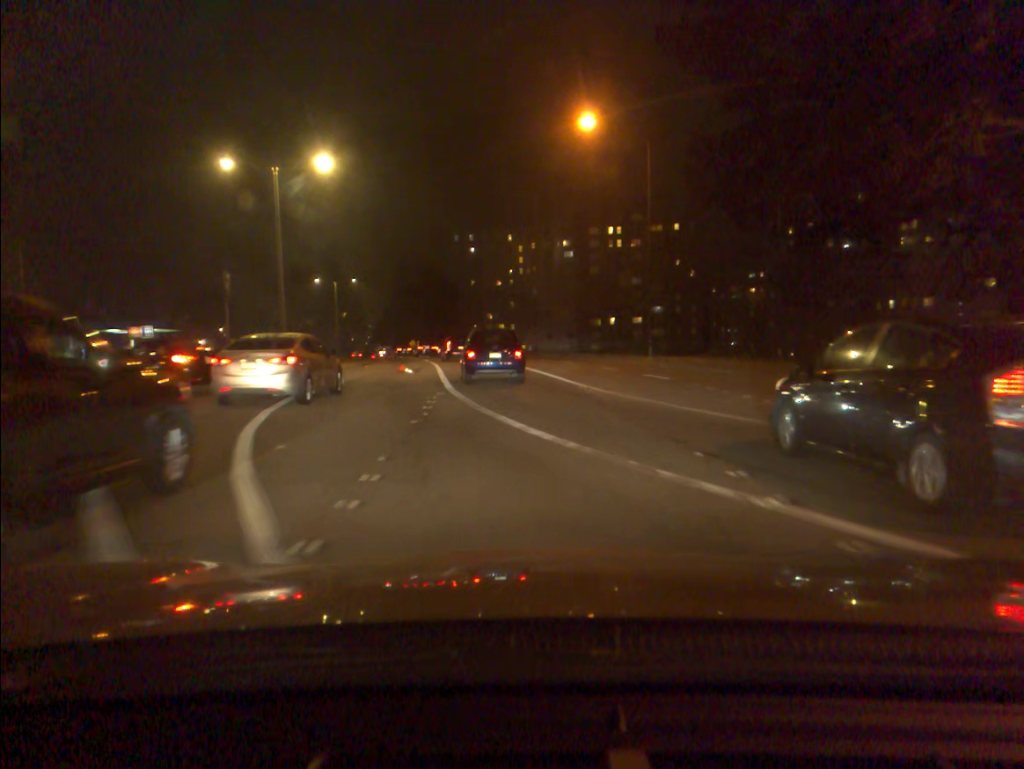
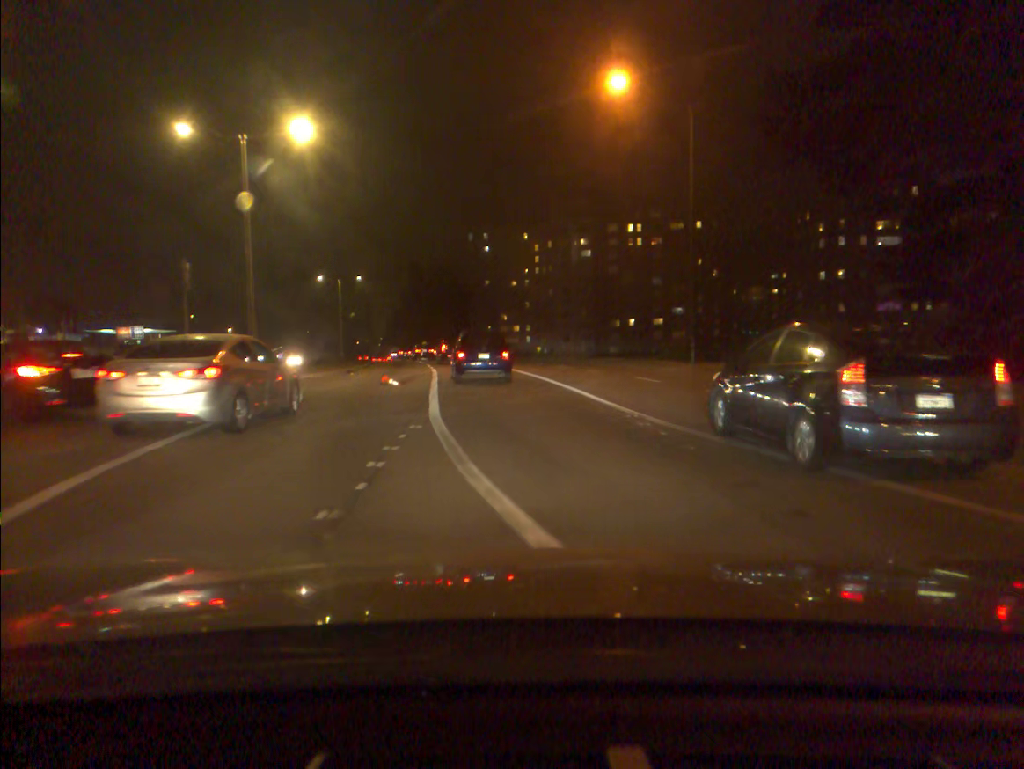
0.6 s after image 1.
(-0.1, +6.2) m; -1°
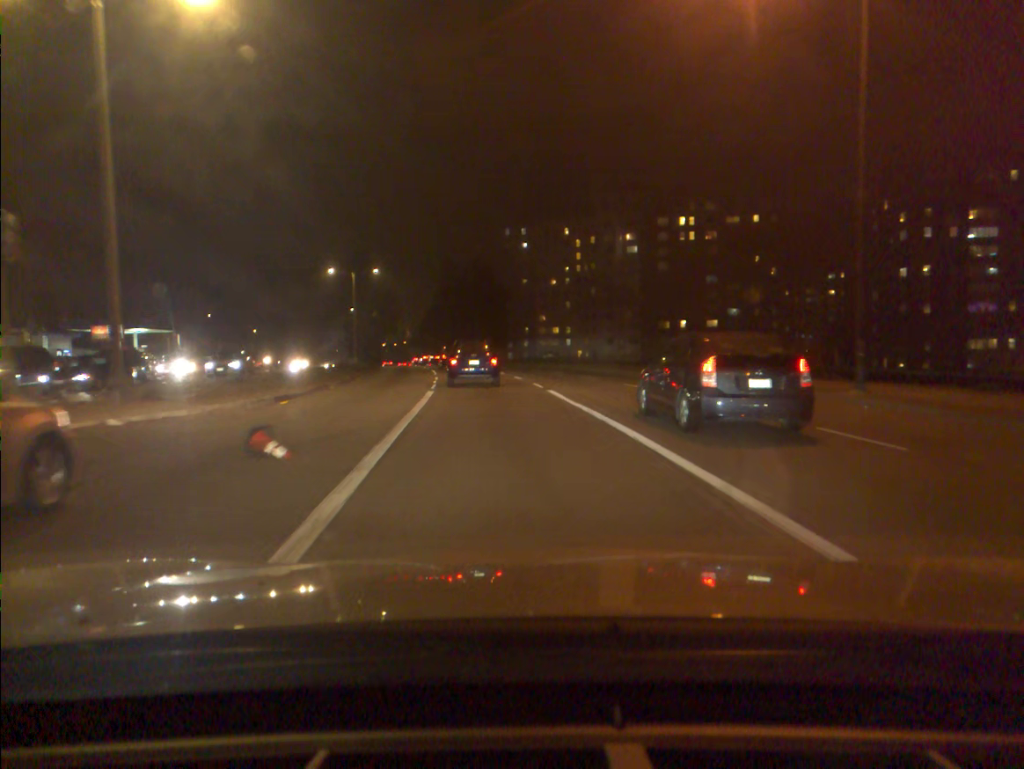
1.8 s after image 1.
(-0.3, +12.9) m; -3°
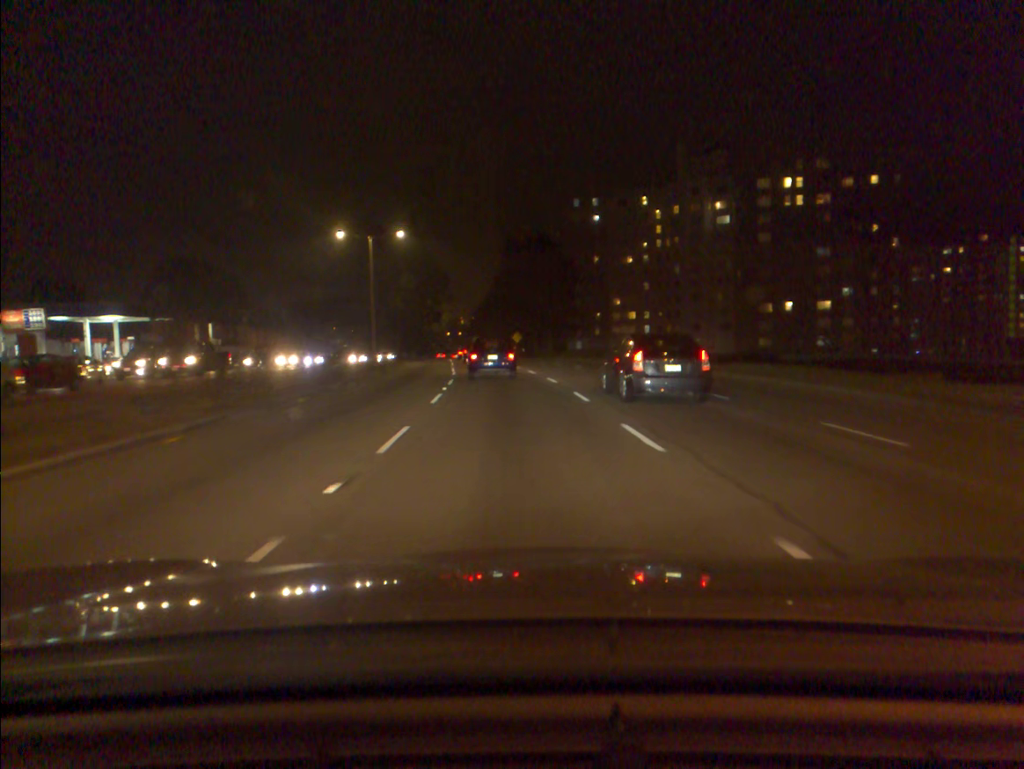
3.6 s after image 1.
(-0.8, +21.7) m; -5°
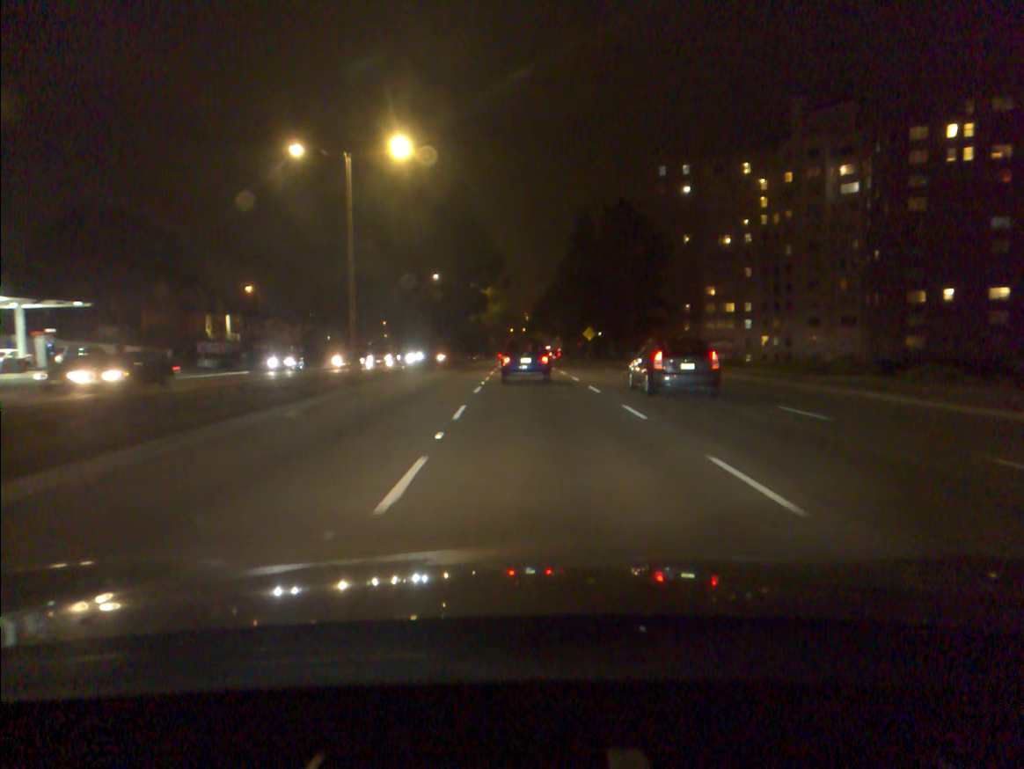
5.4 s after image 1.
(-1.1, +25.4) m; -5°
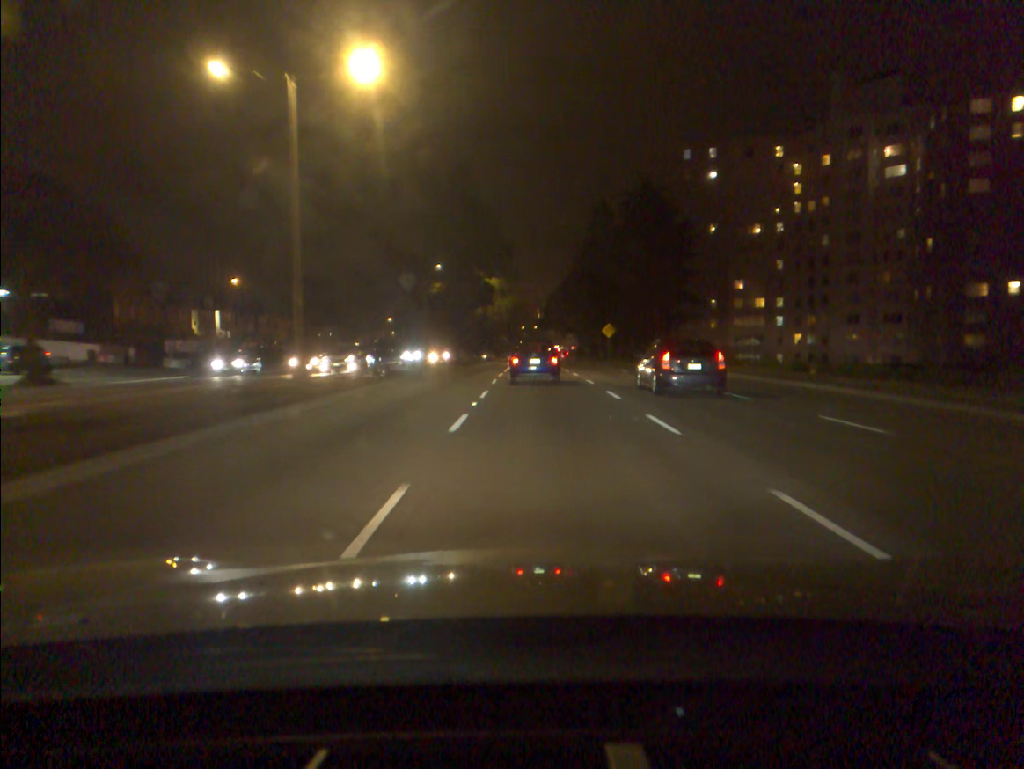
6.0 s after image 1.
(-0.1, +9.4) m; -1°
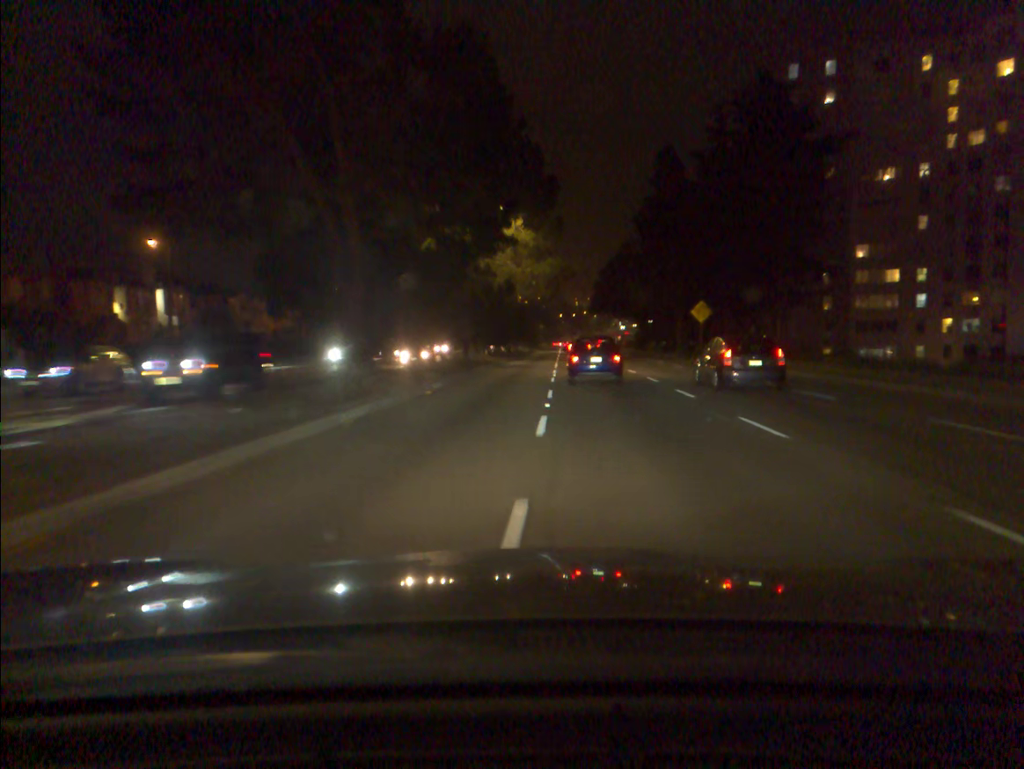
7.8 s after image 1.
(-0.8, +30.3) m; -3°
